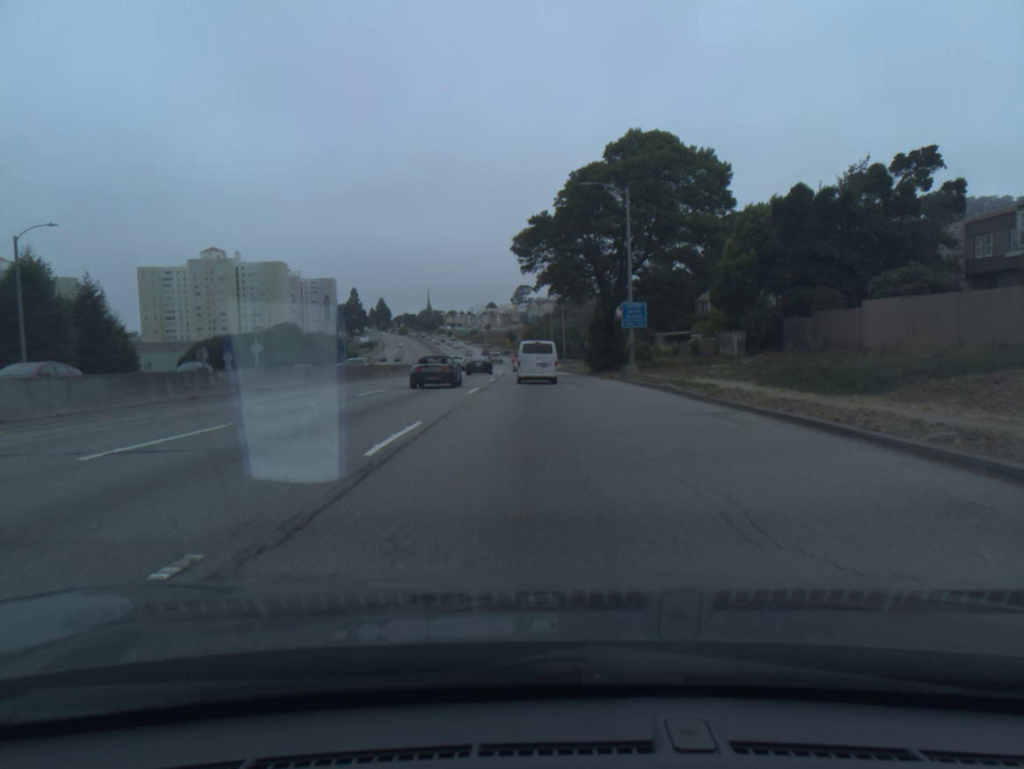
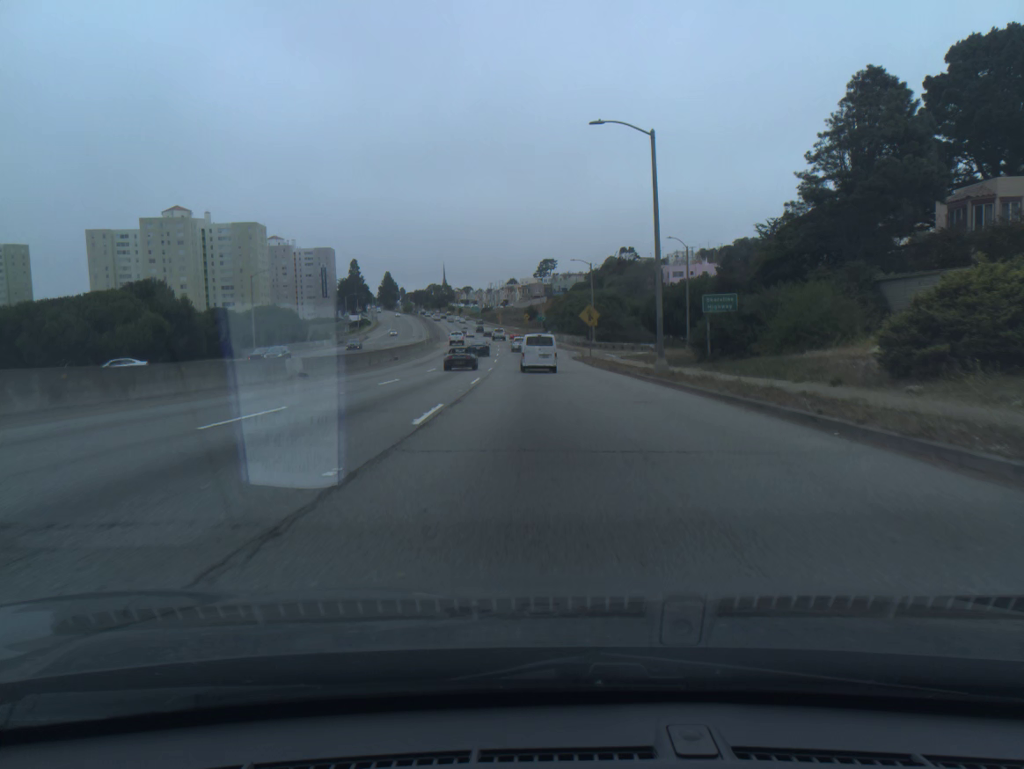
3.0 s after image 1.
(-0.9, +55.8) m; -2°
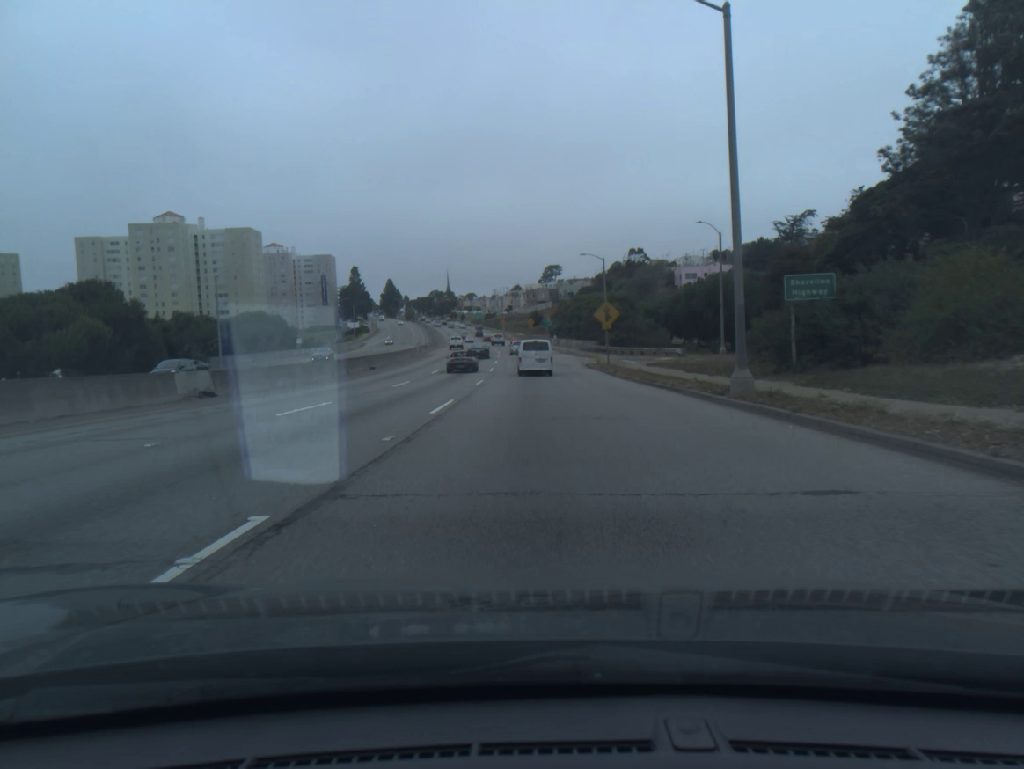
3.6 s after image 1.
(0.0, +11.3) m; 0°
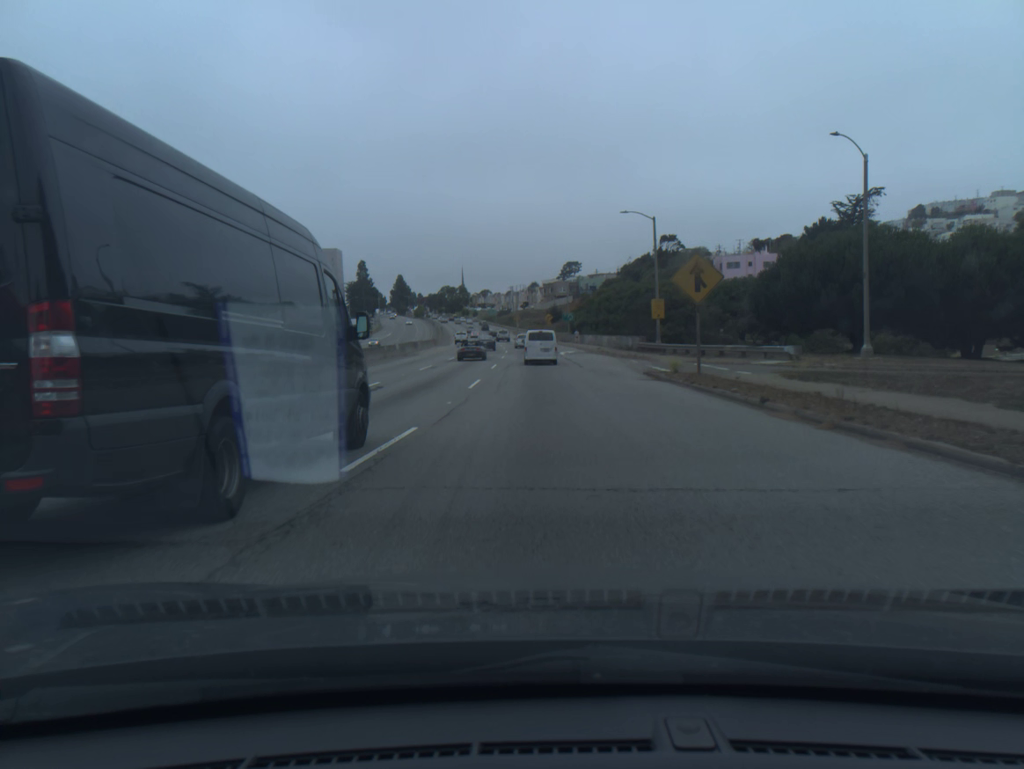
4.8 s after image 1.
(-0.3, +22.9) m; -1°
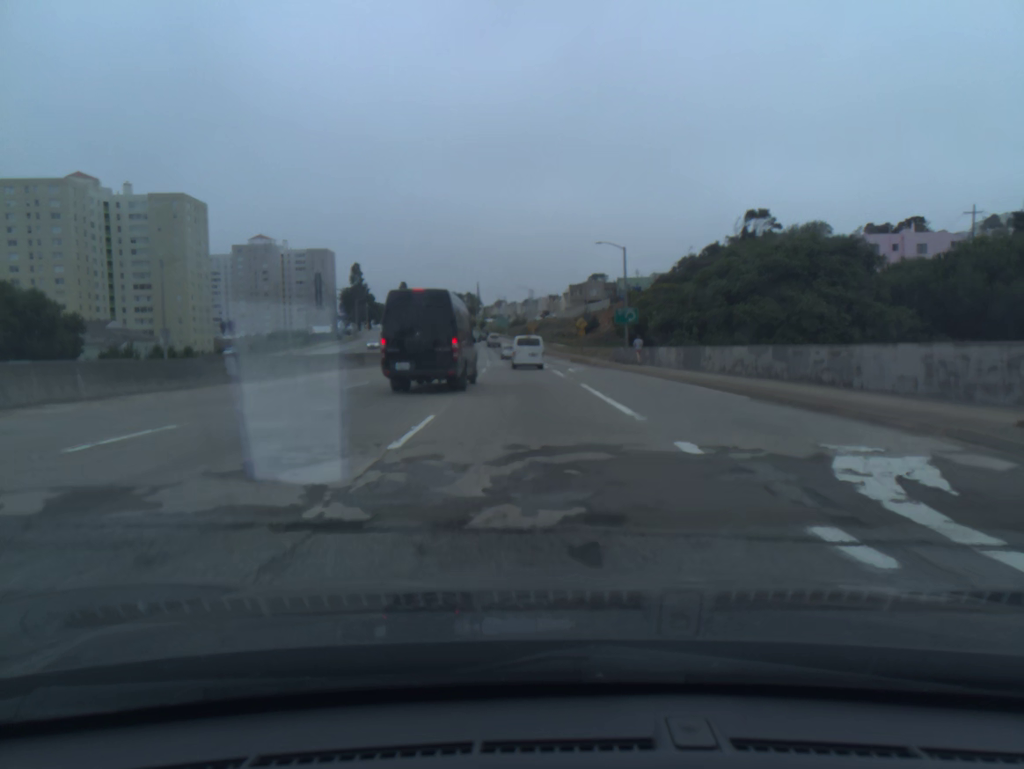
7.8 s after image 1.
(-0.6, +58.4) m; -1°
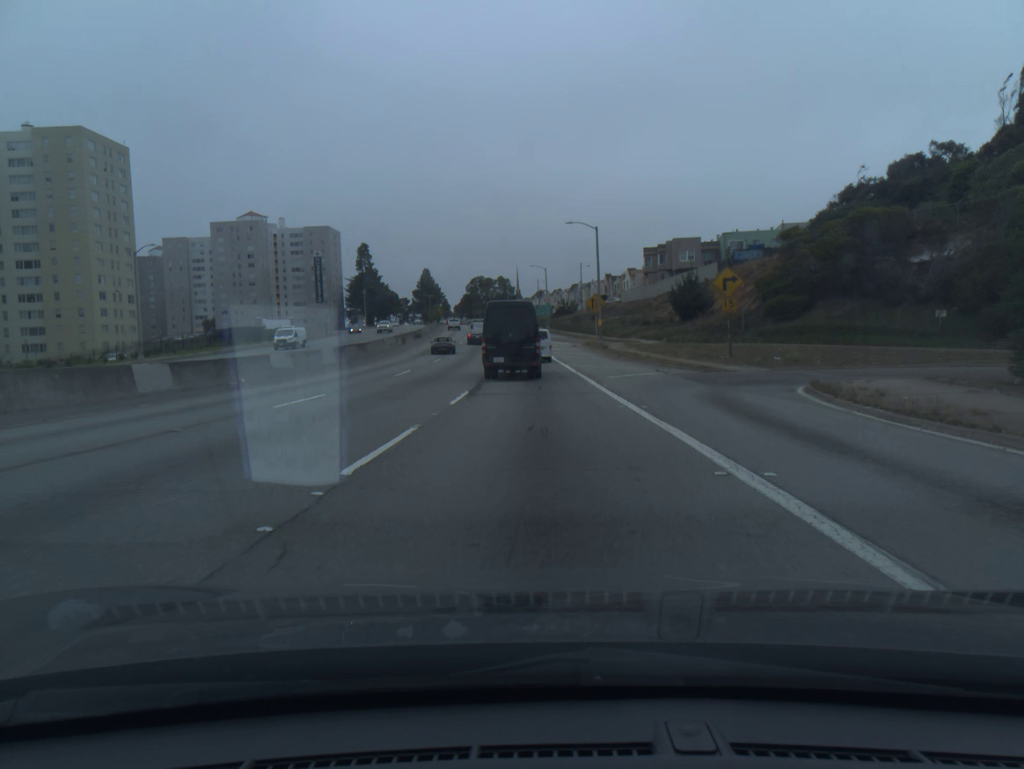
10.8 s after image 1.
(-1.9, +58.5) m; -3°
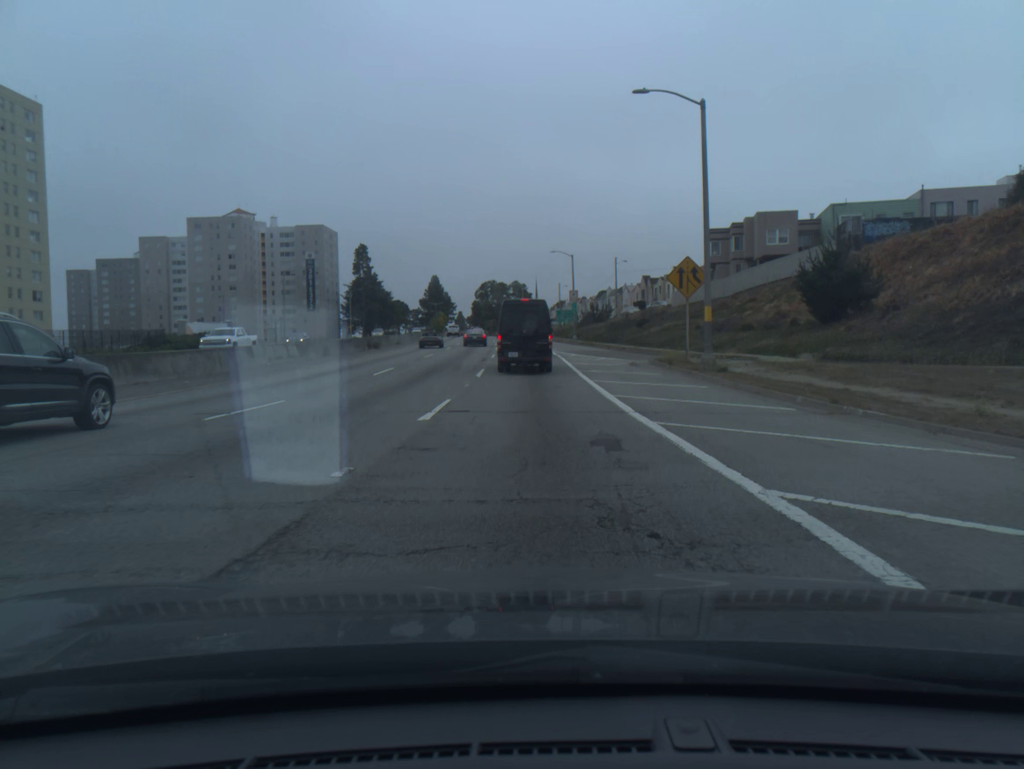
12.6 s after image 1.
(-0.4, +33.6) m; -2°
